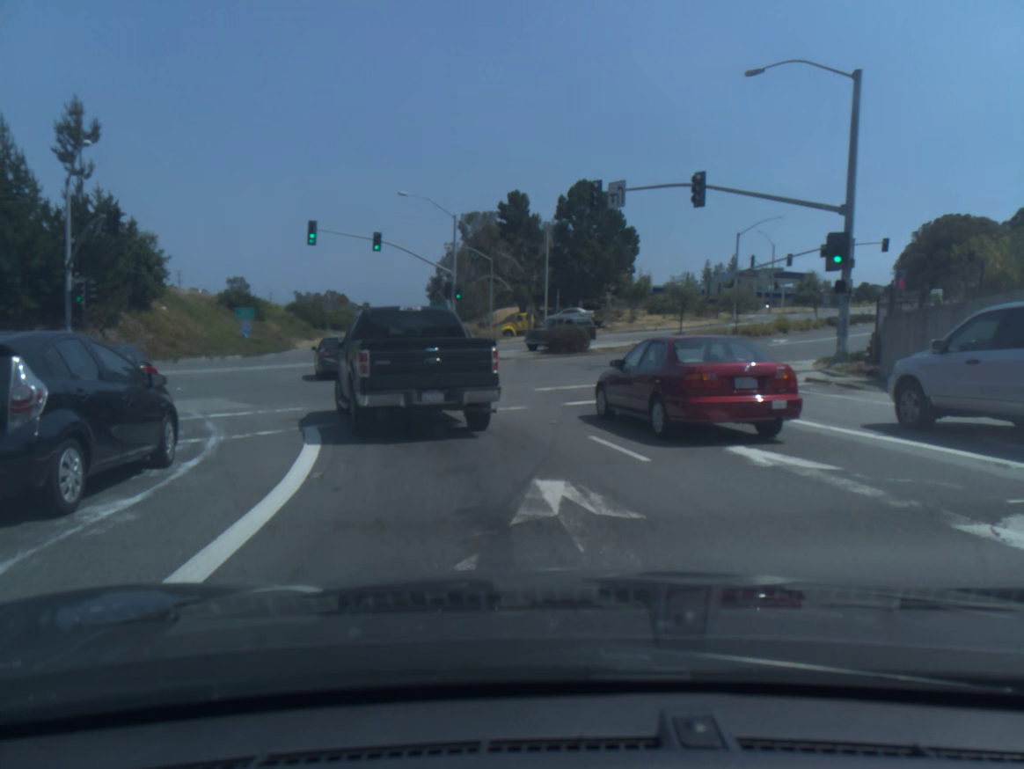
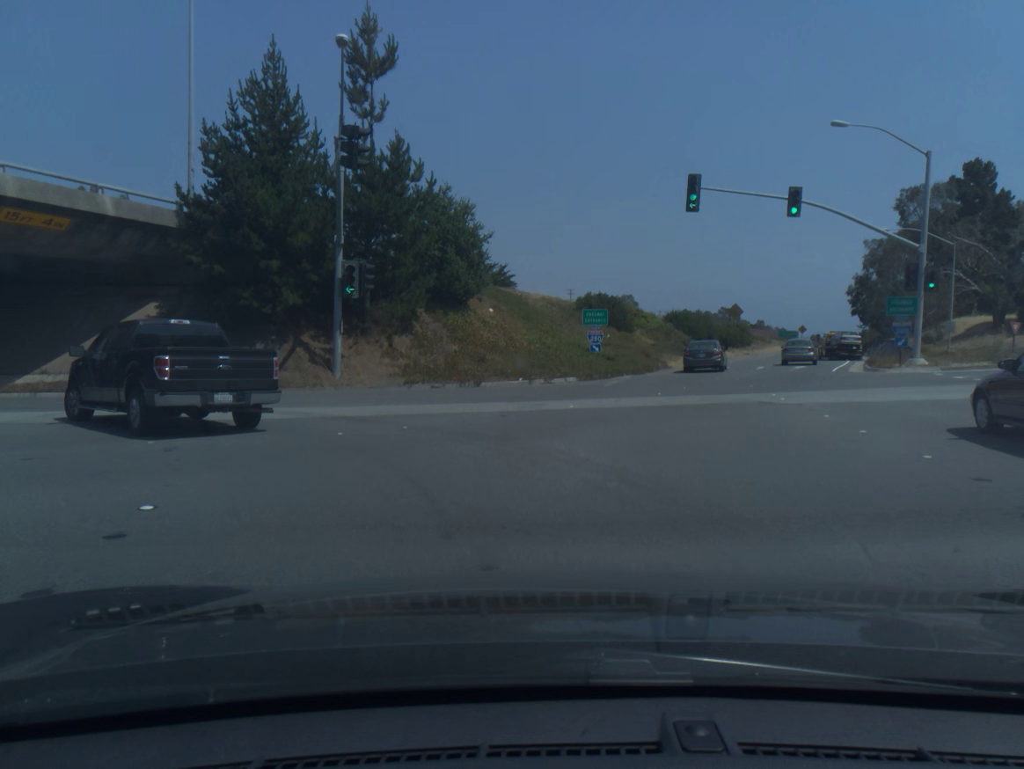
(-4.4, +18.8) m; -30°
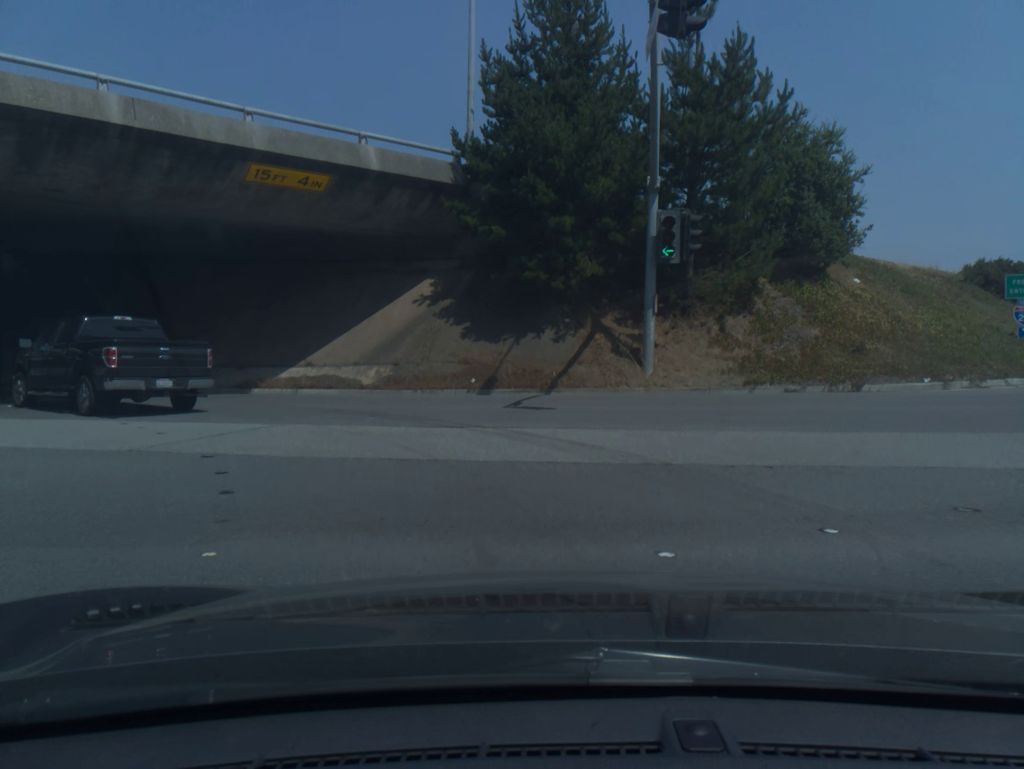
(-1.6, +8.1) m; -23°
